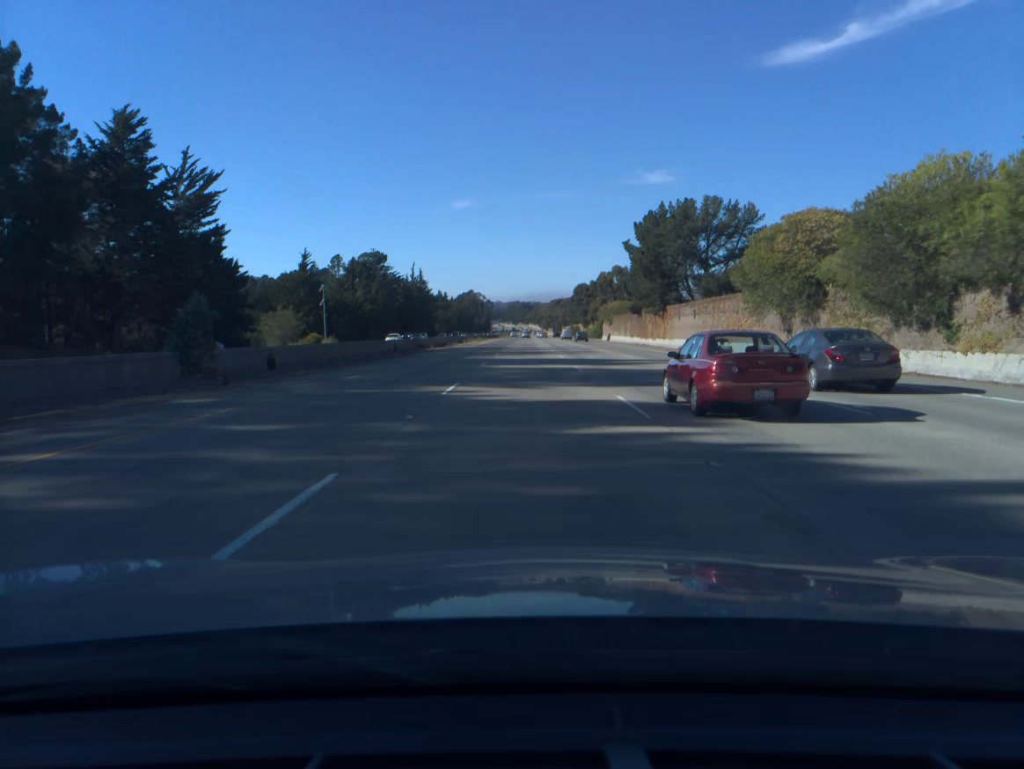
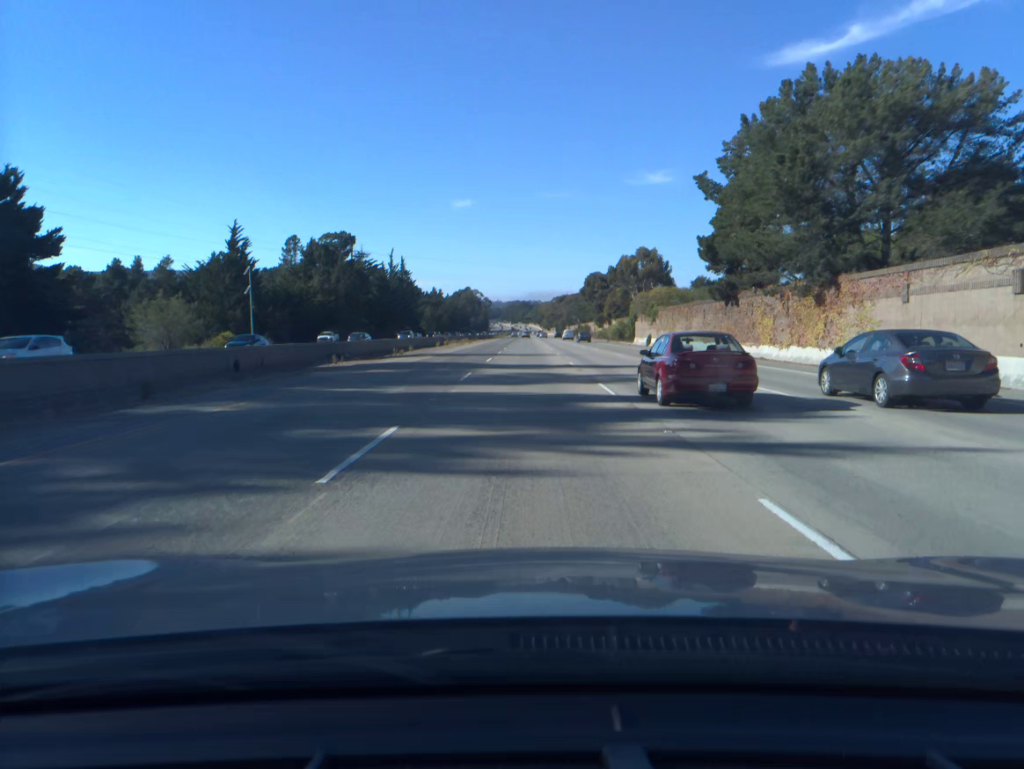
(0.0, +39.6) m; 0°
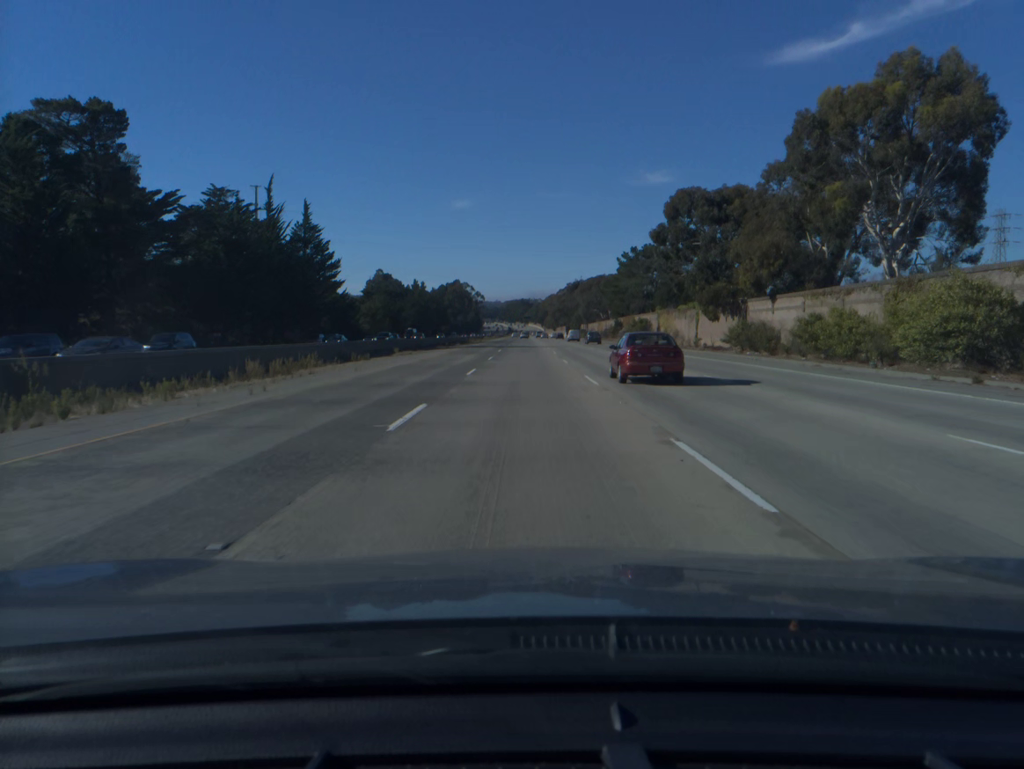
(+0.1, +98.9) m; 0°
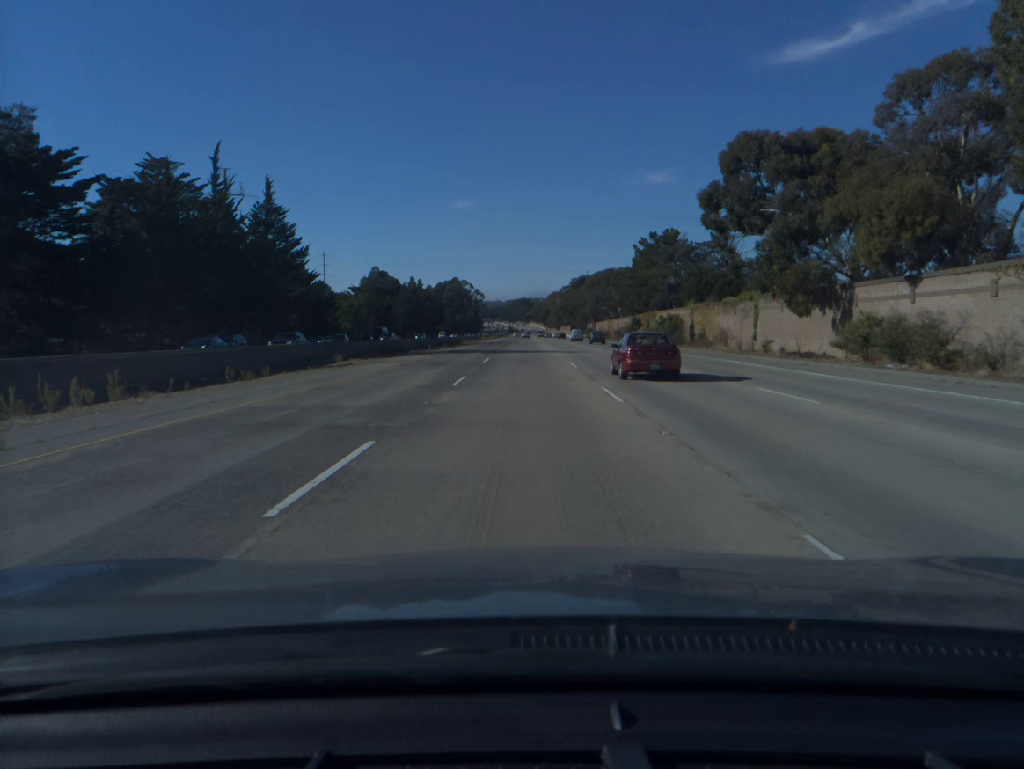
(0.0, +19.8) m; 0°
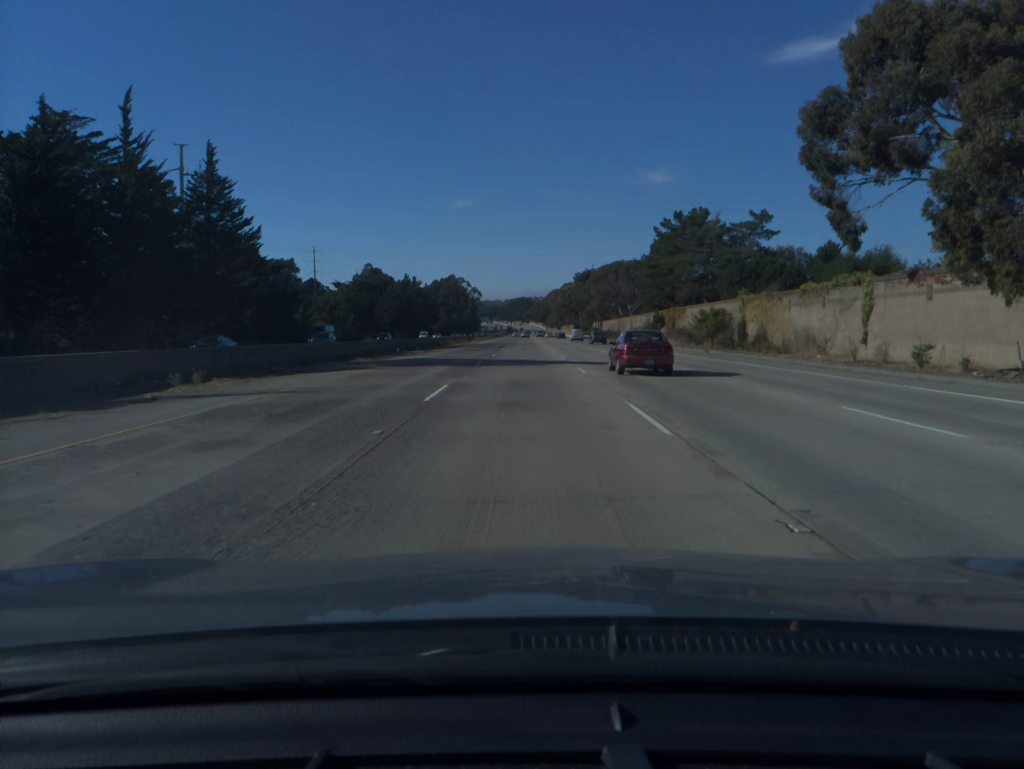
(0.0, +19.8) m; 0°
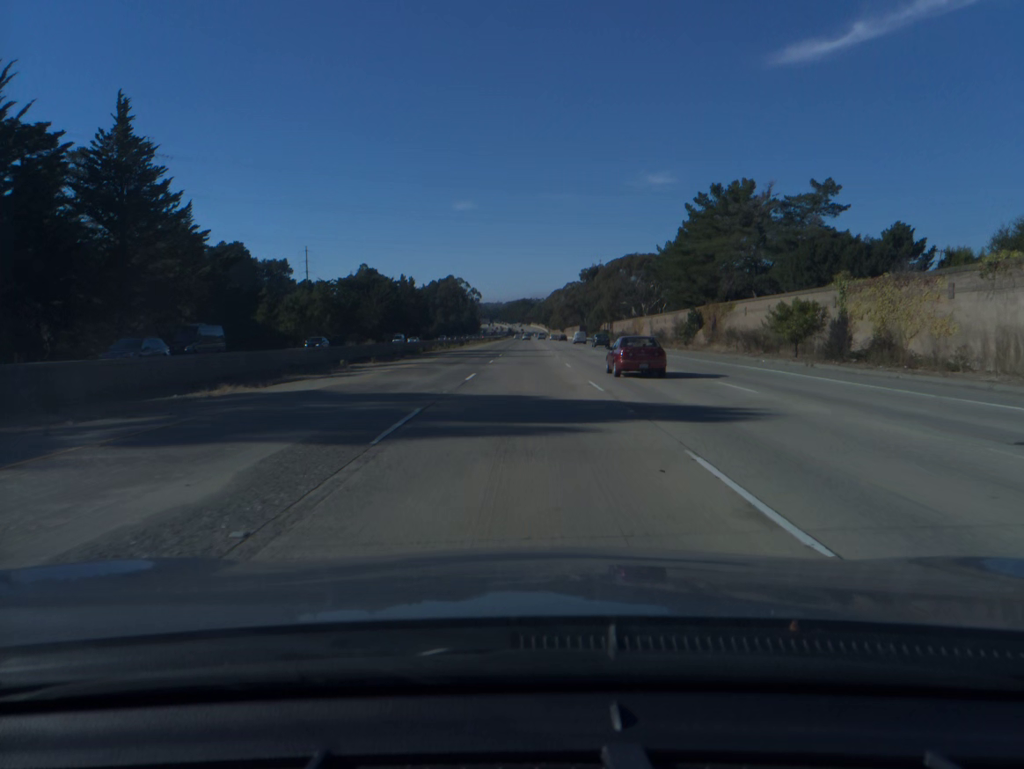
(0.0, +19.8) m; 0°
